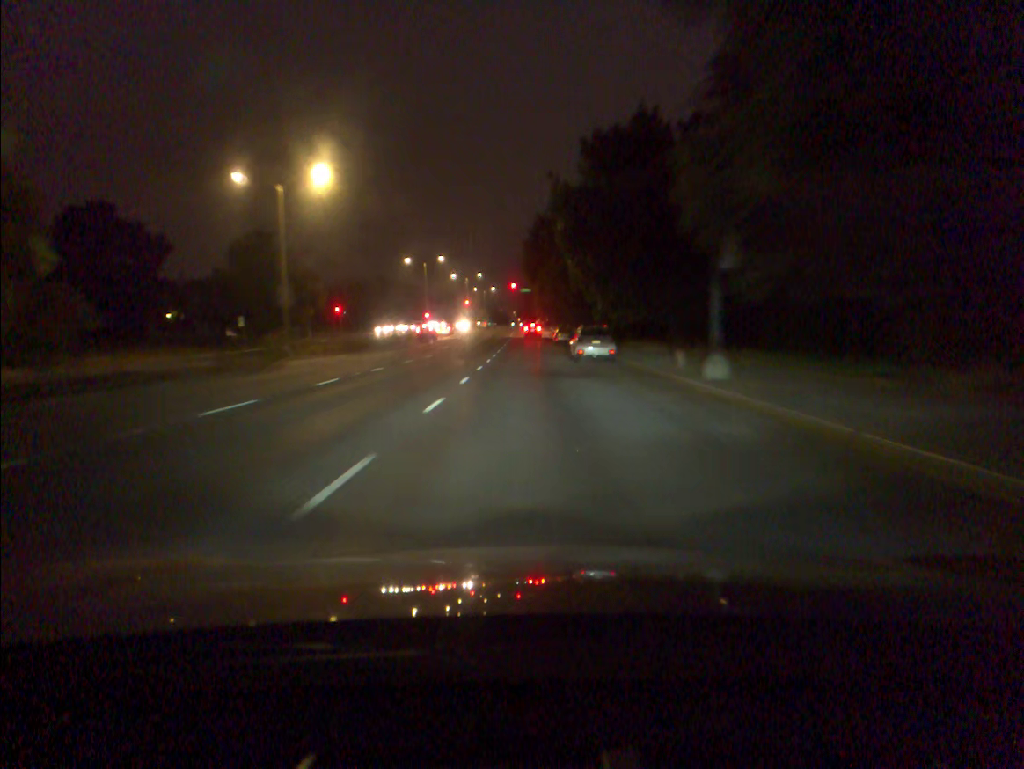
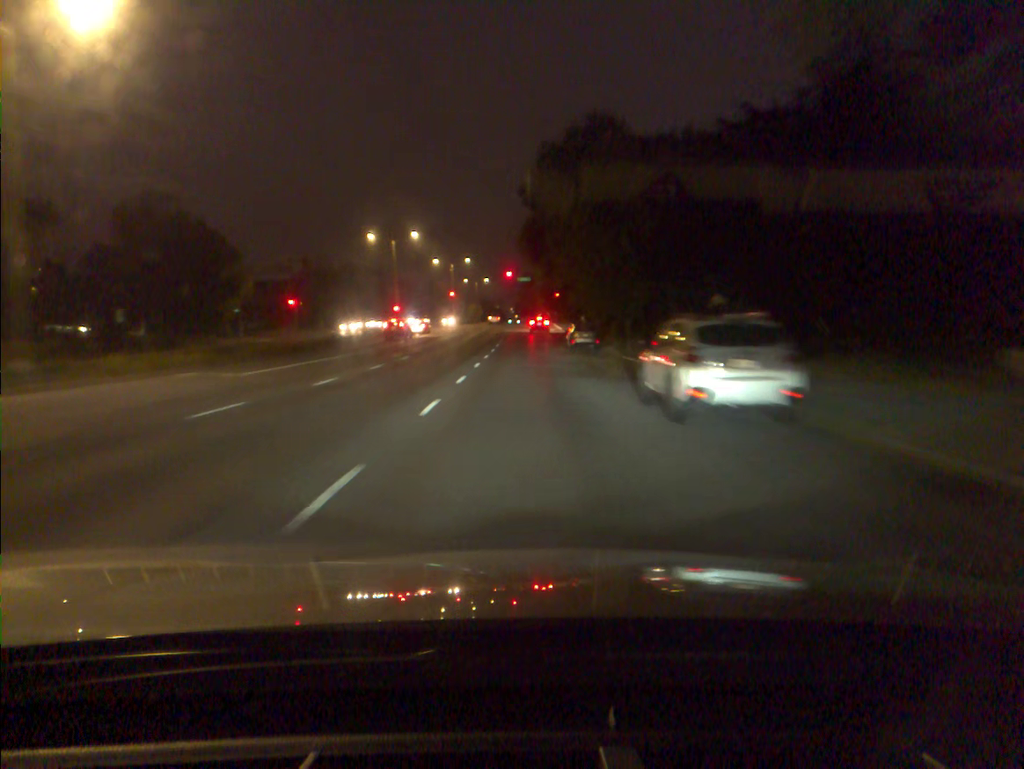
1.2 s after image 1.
(0.0, +22.0) m; 0°
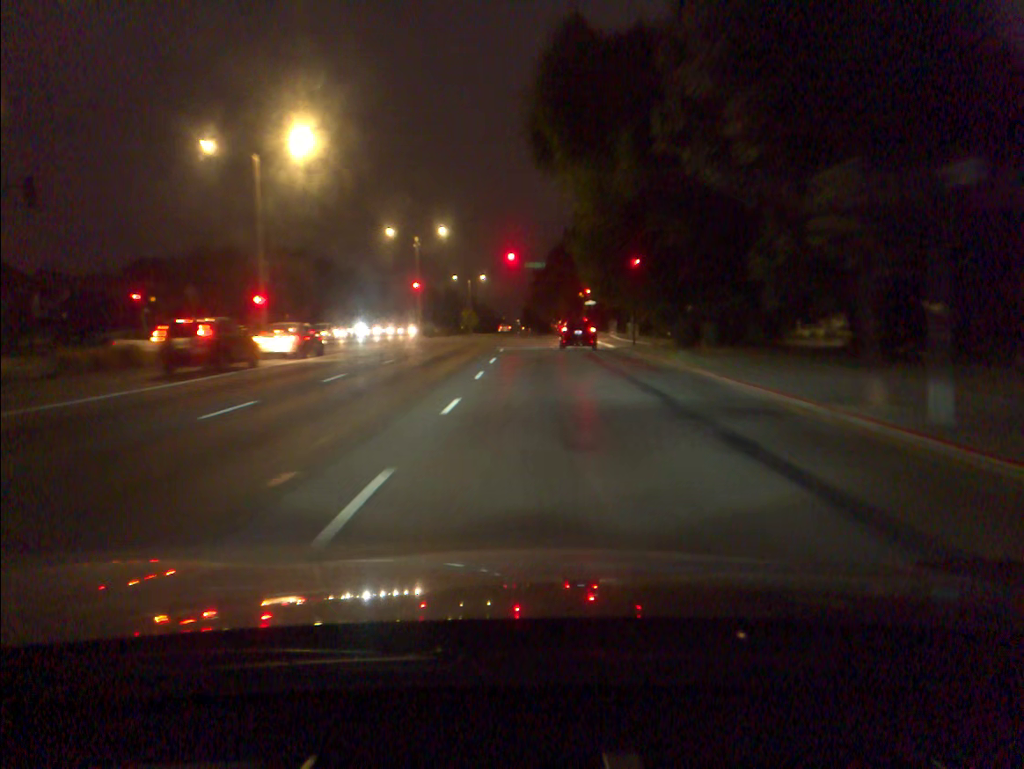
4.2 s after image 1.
(-0.3, +44.4) m; 0°
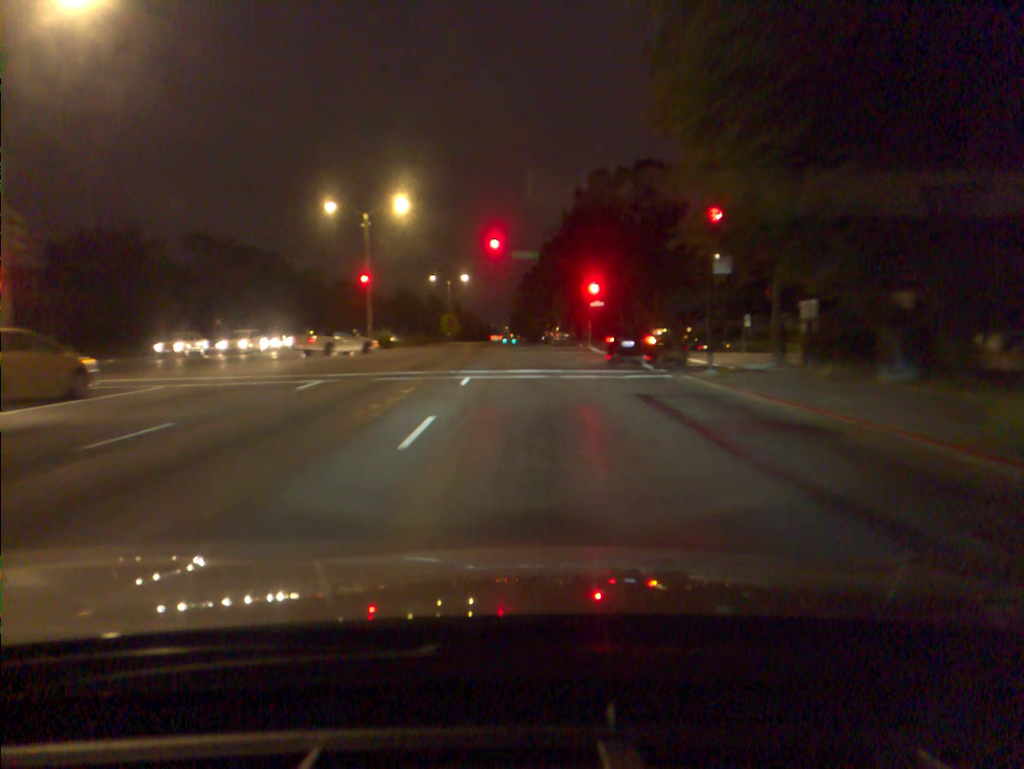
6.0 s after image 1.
(+0.1, +18.4) m; +1°
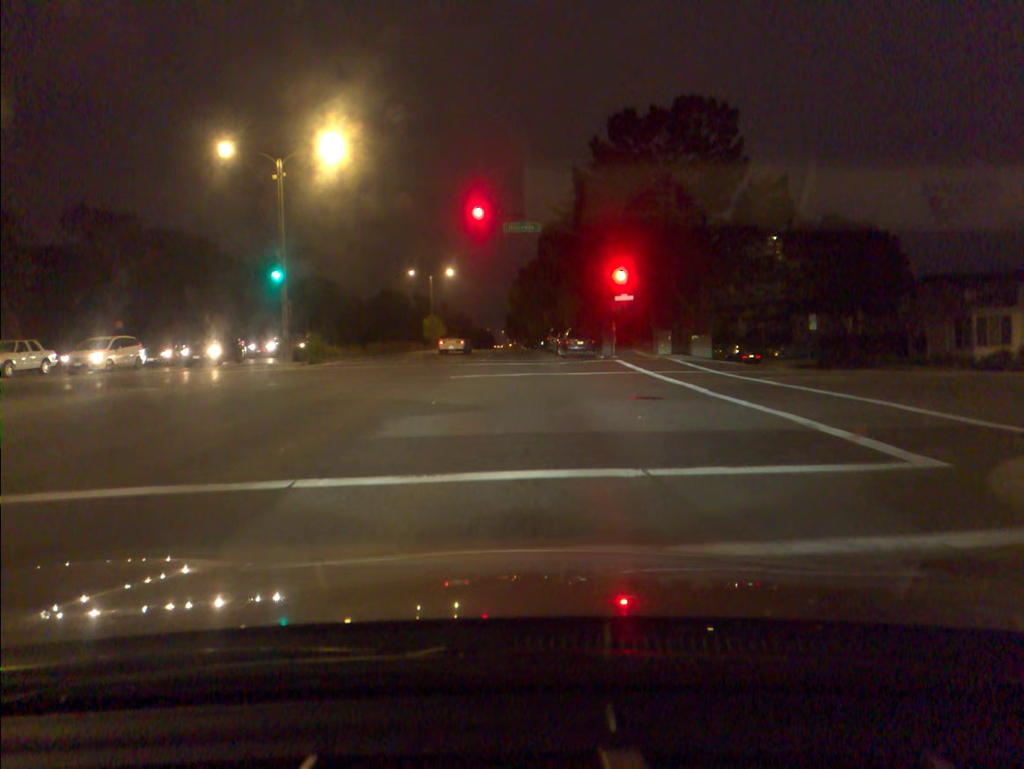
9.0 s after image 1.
(+0.1, +16.6) m; 0°
